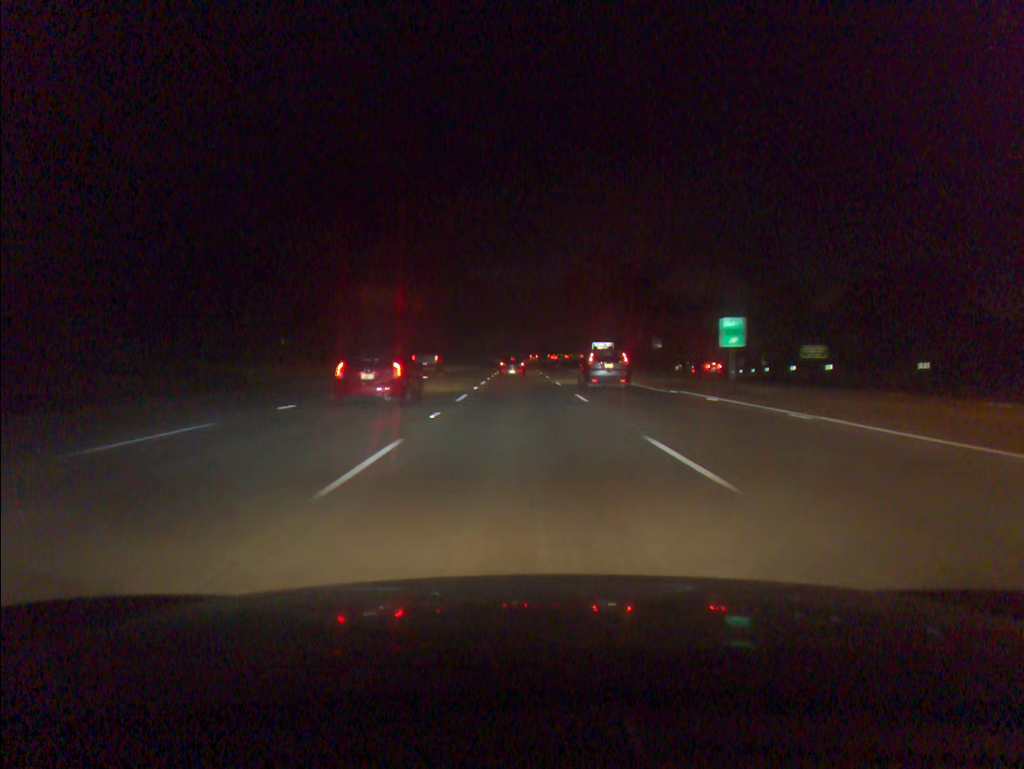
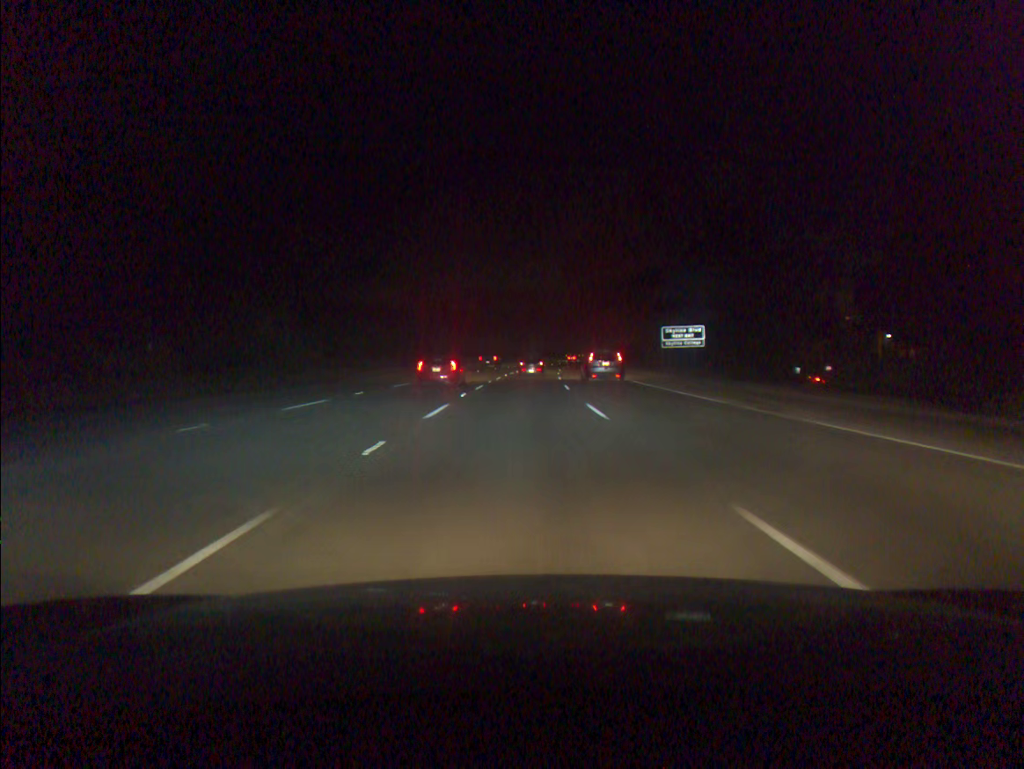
(+0.1, +78.6) m; 0°
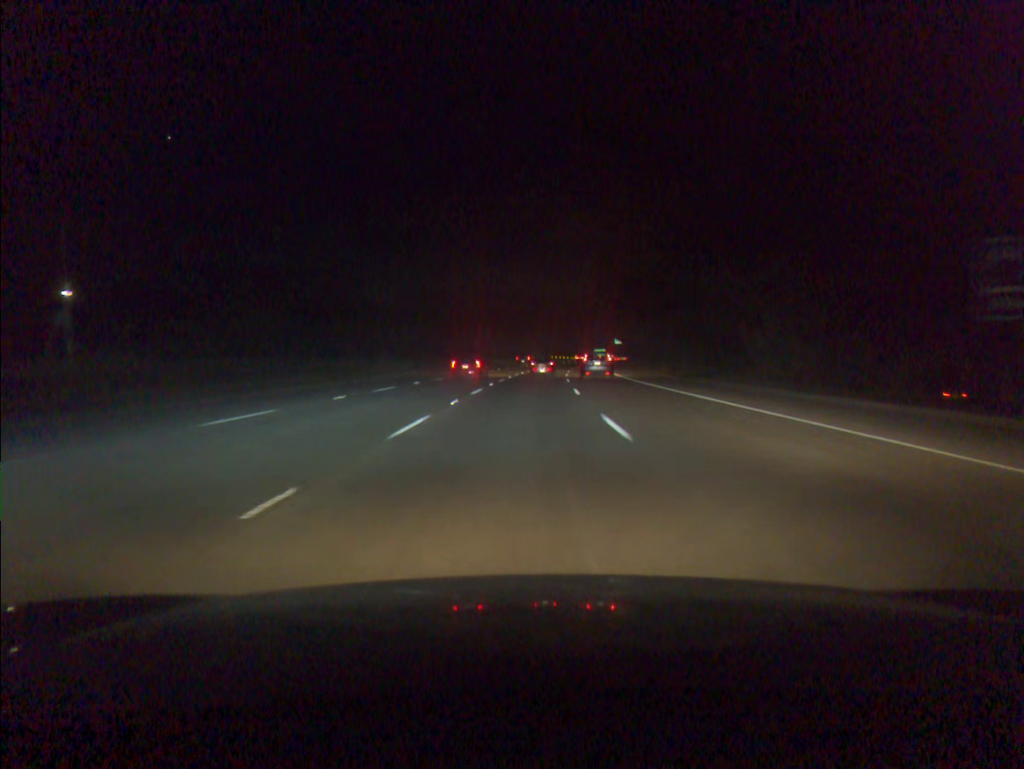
(+1.3, +63.0) m; +3°
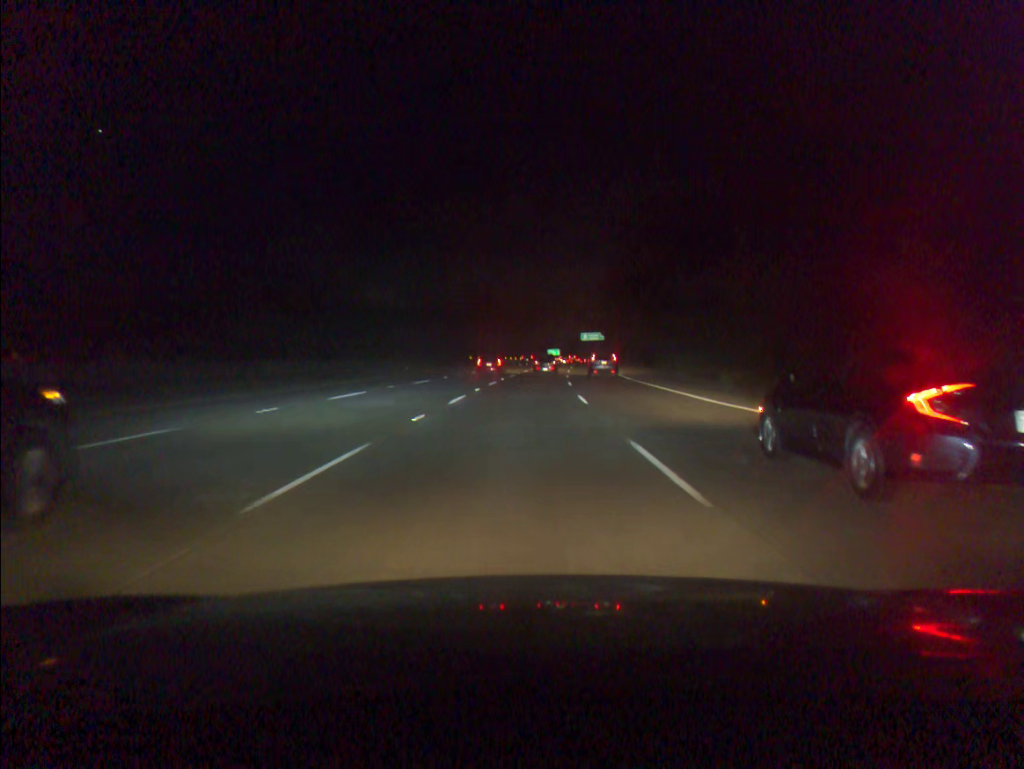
(+2.3, +63.6) m; +4°
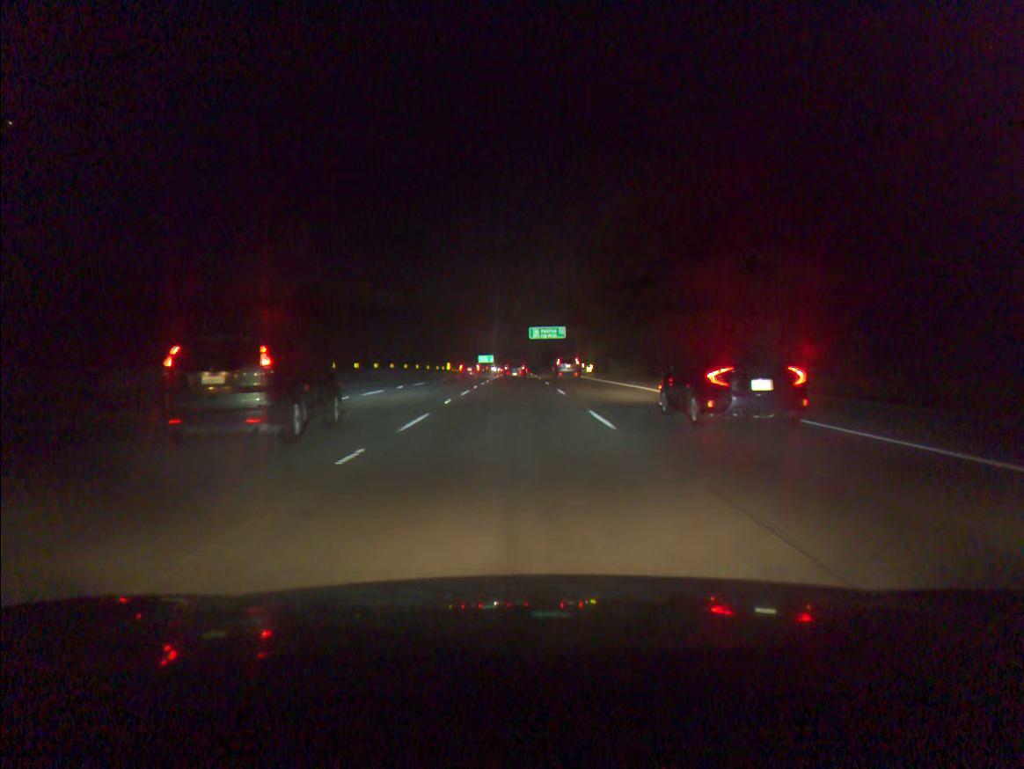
(+3.6, +80.8) m; +5°
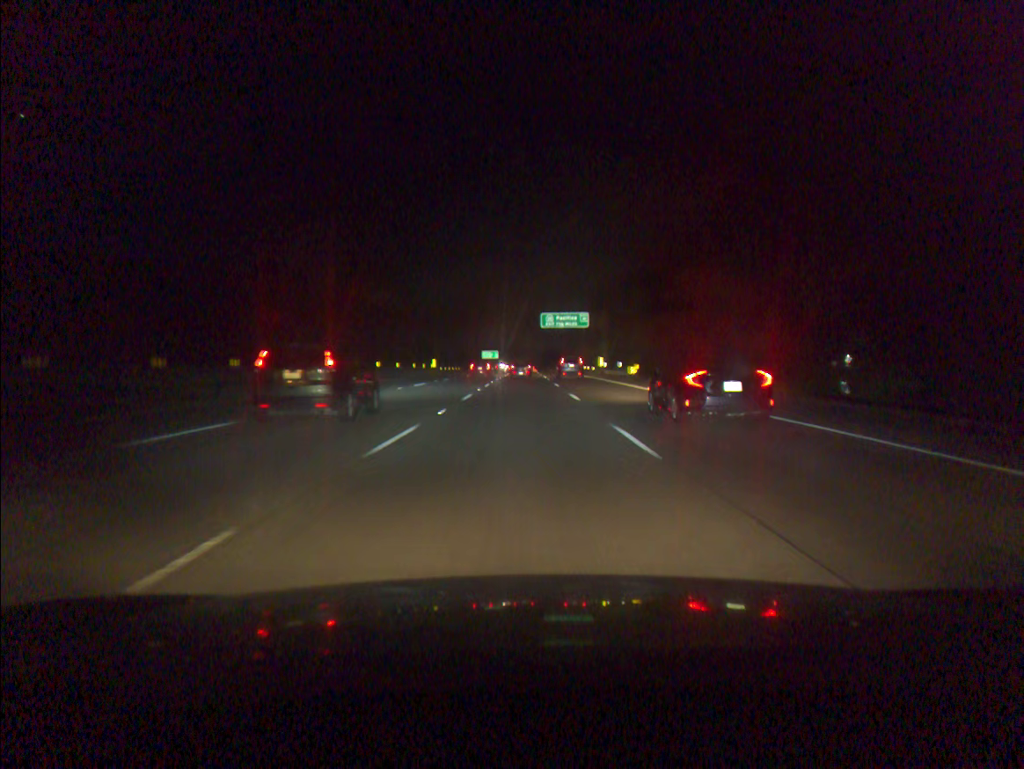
(0.0, +32.7) m; 0°
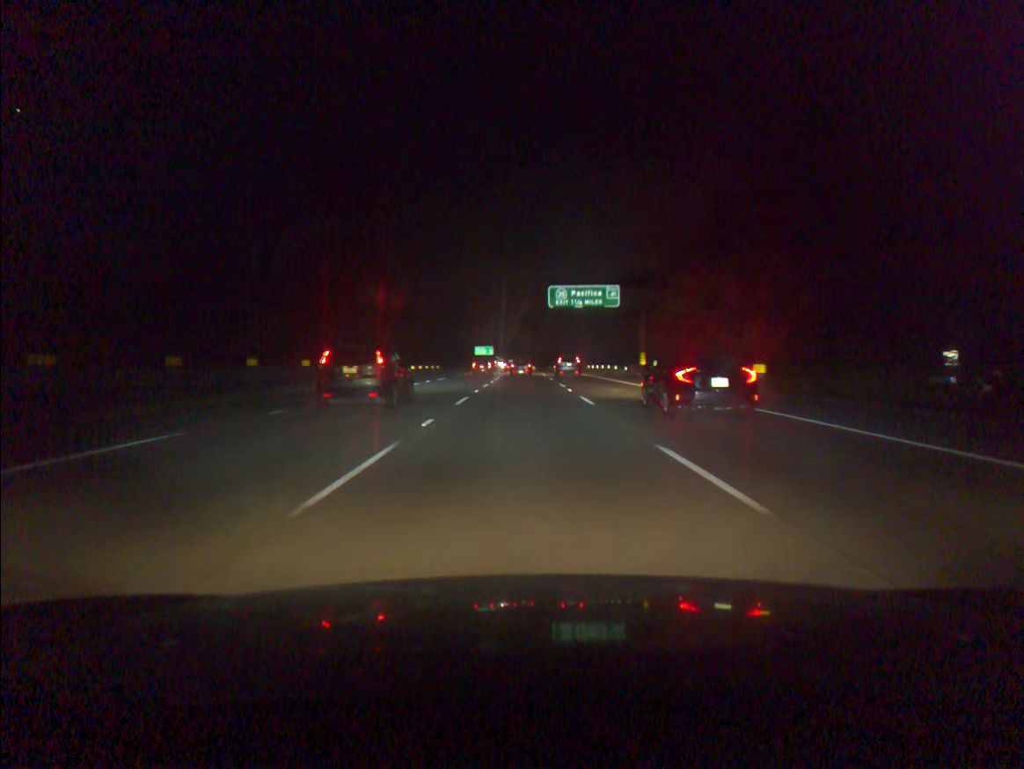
(0.0, +33.1) m; 0°
